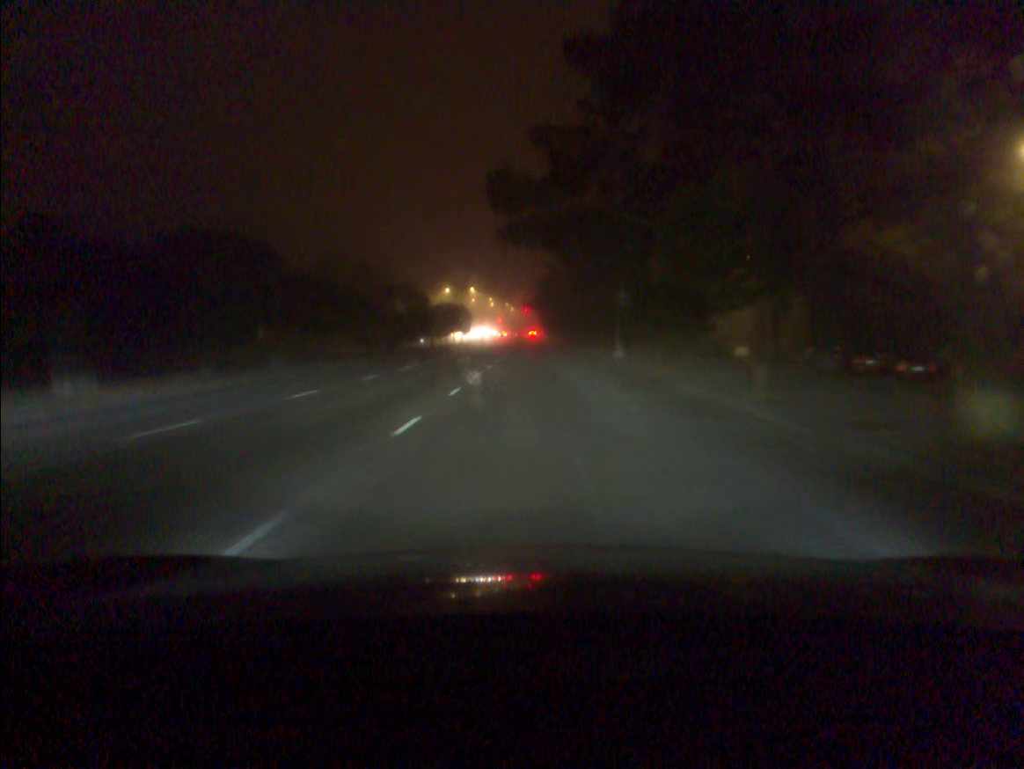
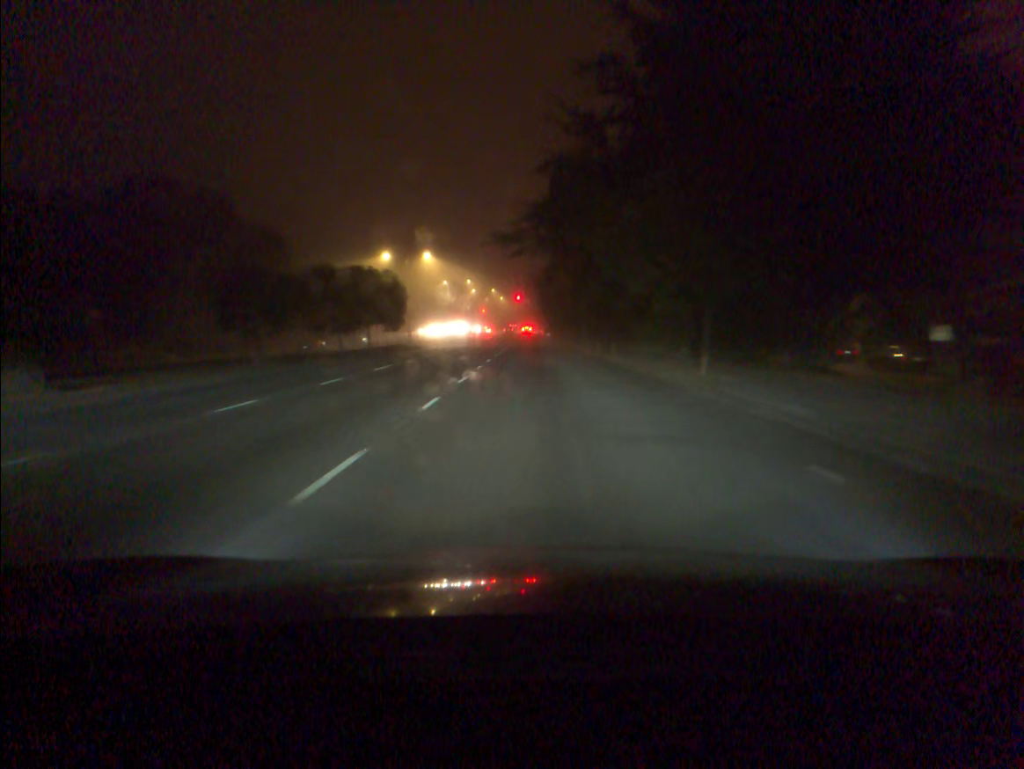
(+0.1, +55.0) m; 0°
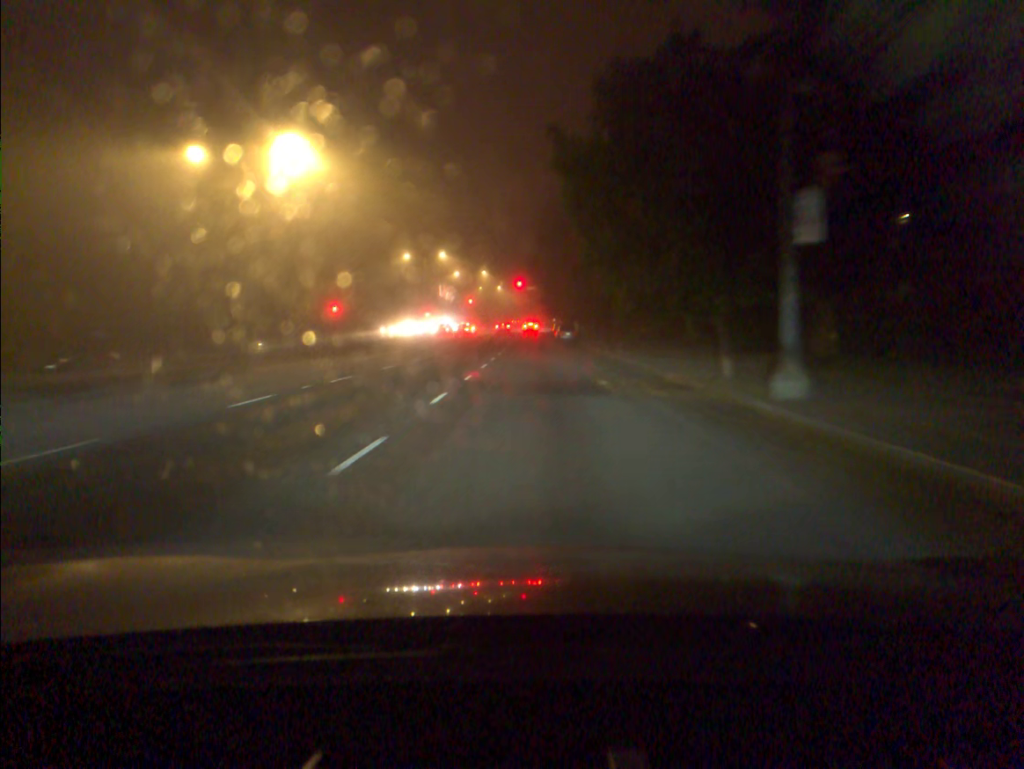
(0.0, +49.2) m; 0°
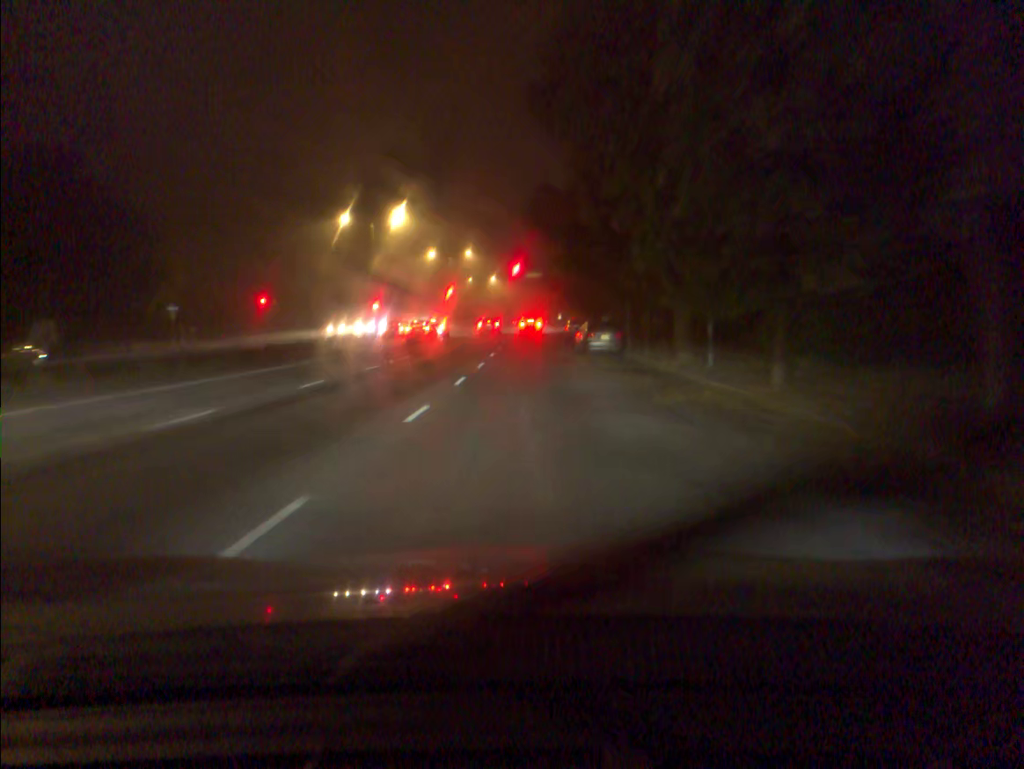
(0.0, +32.5) m; 0°
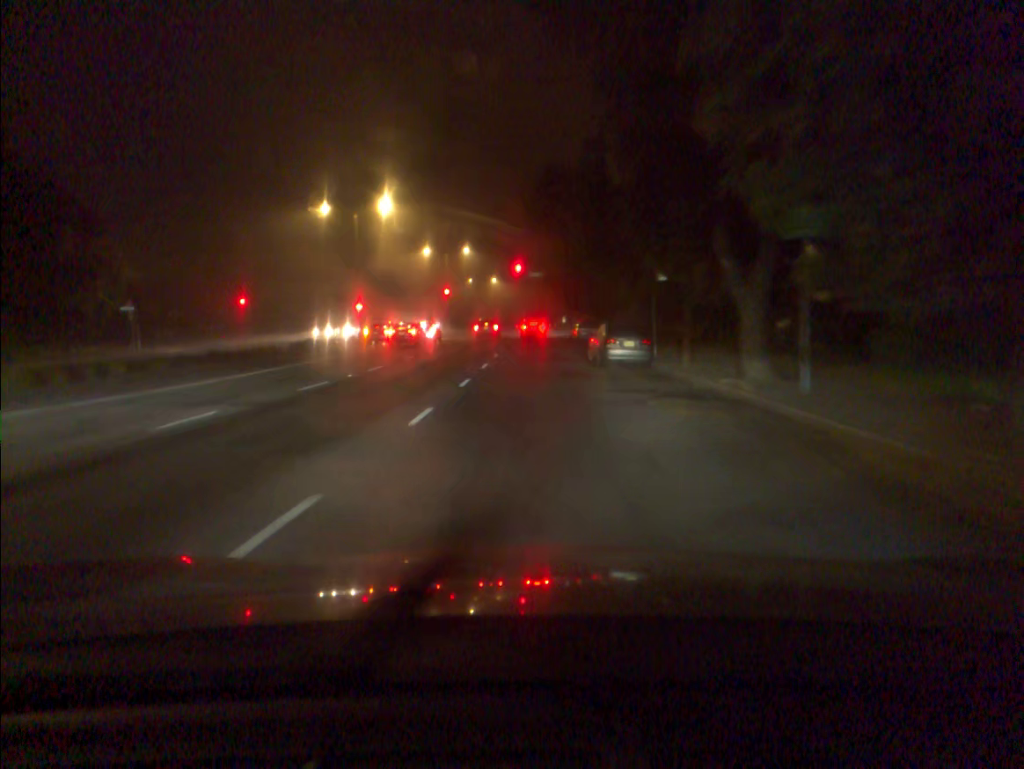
(0.0, +7.3) m; 0°
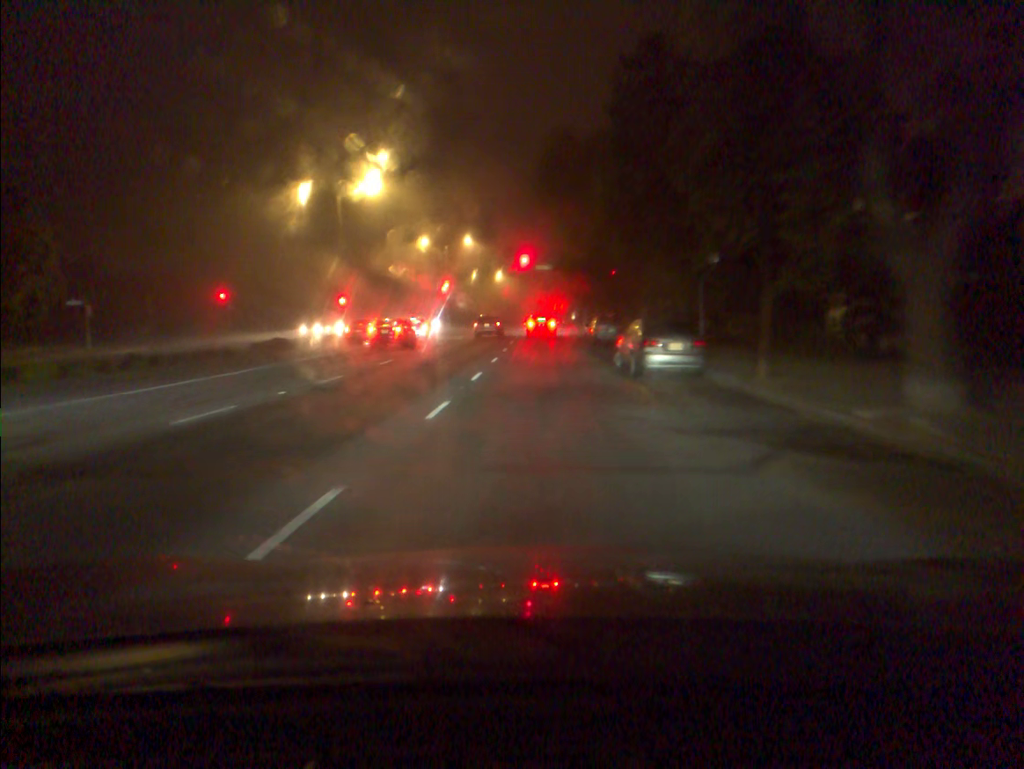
(0.0, +7.0) m; -1°
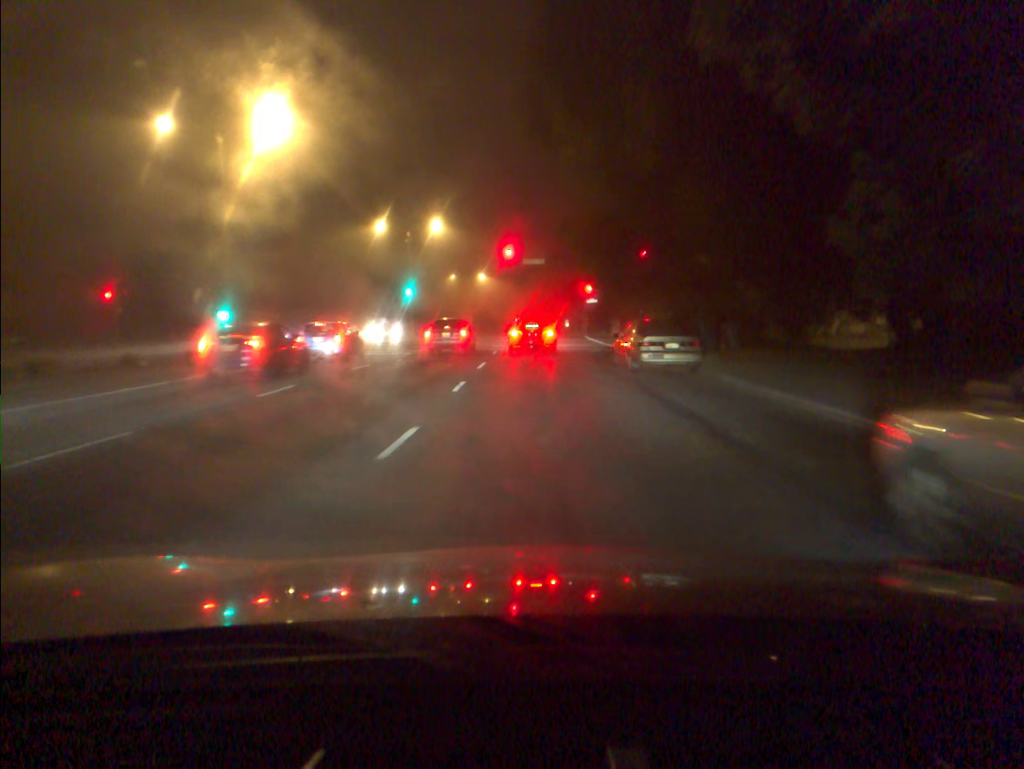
(+0.2, +17.9) m; +1°
